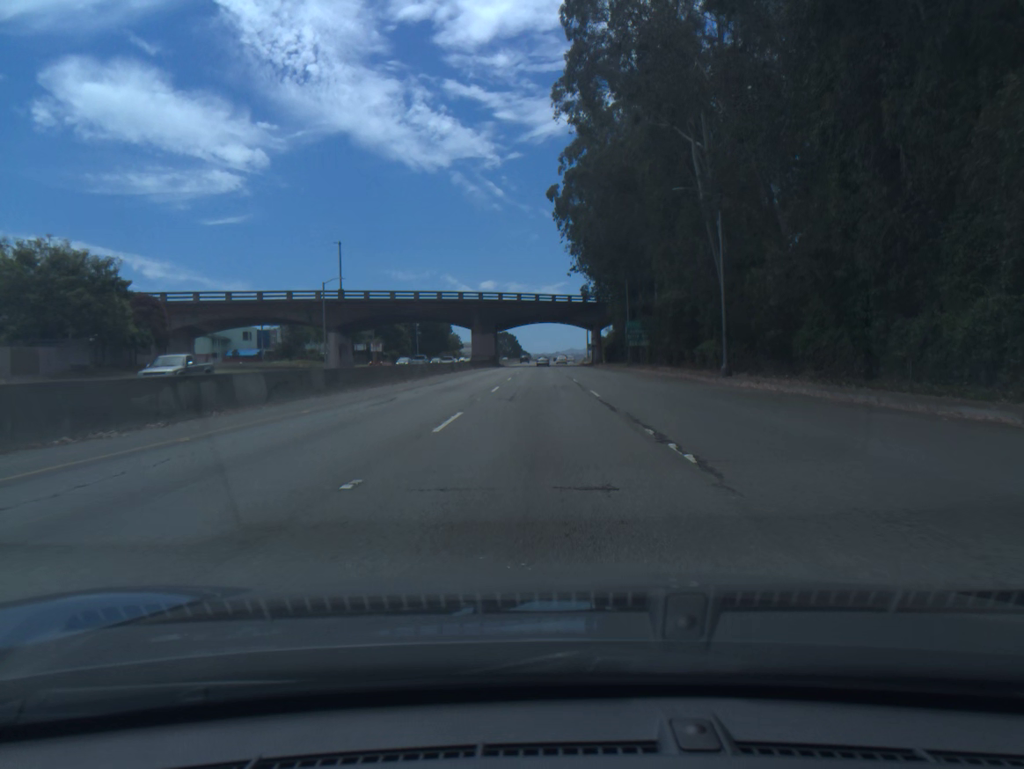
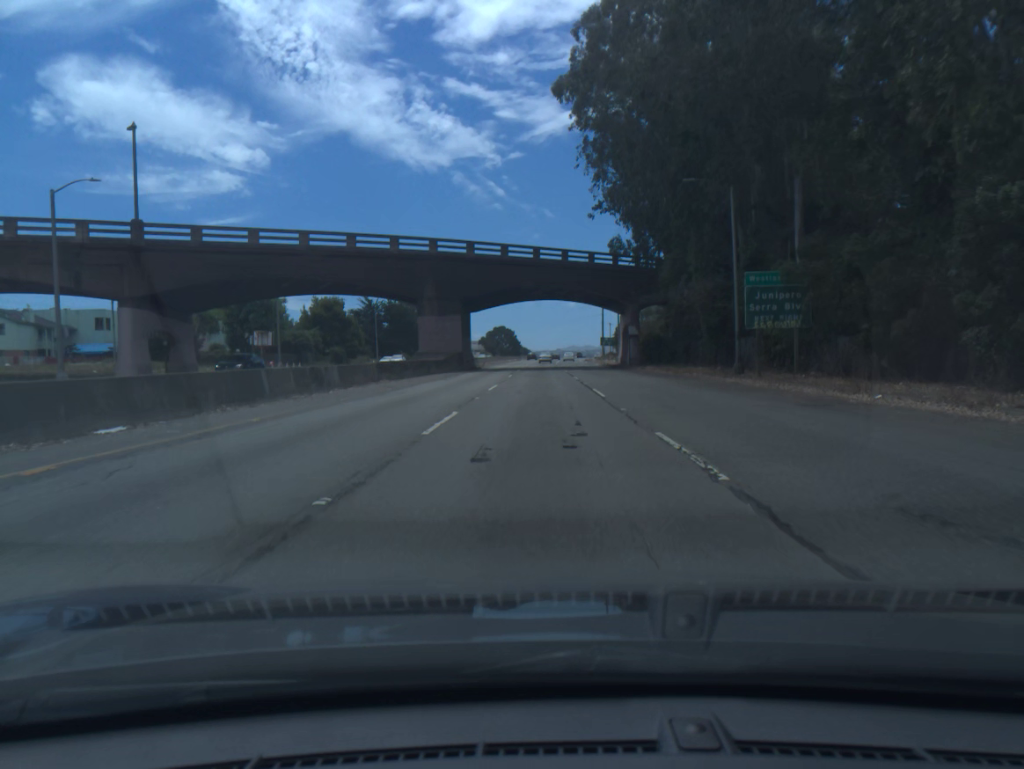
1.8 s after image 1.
(-0.2, +45.5) m; 0°
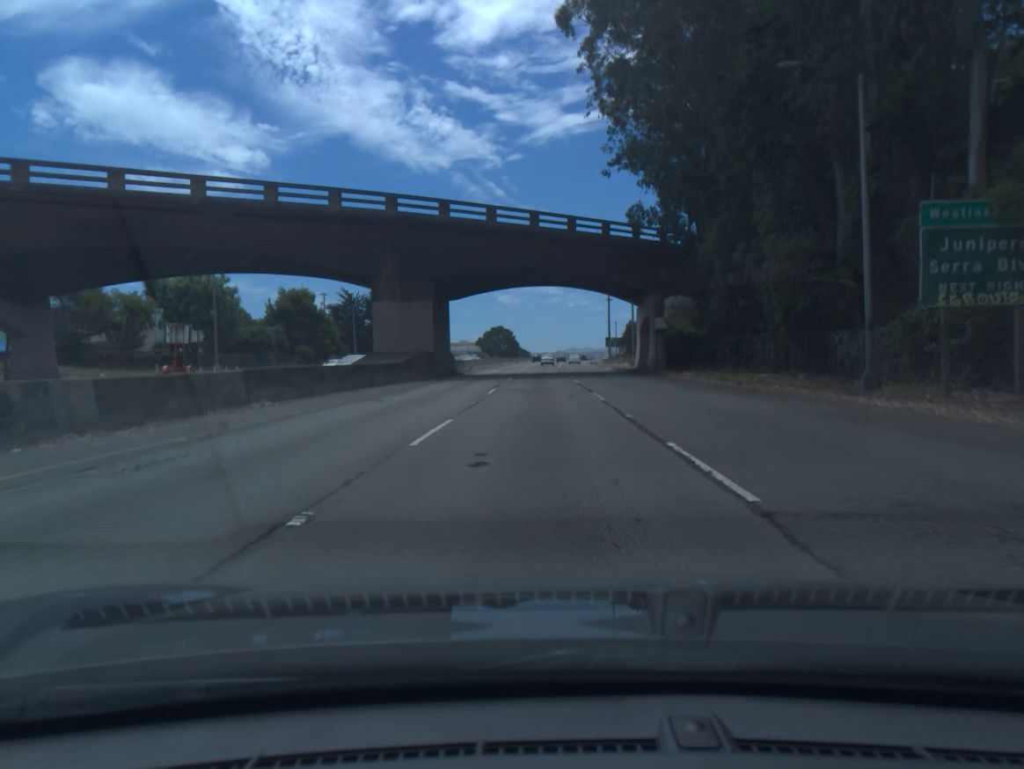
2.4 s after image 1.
(0.0, +15.5) m; 0°
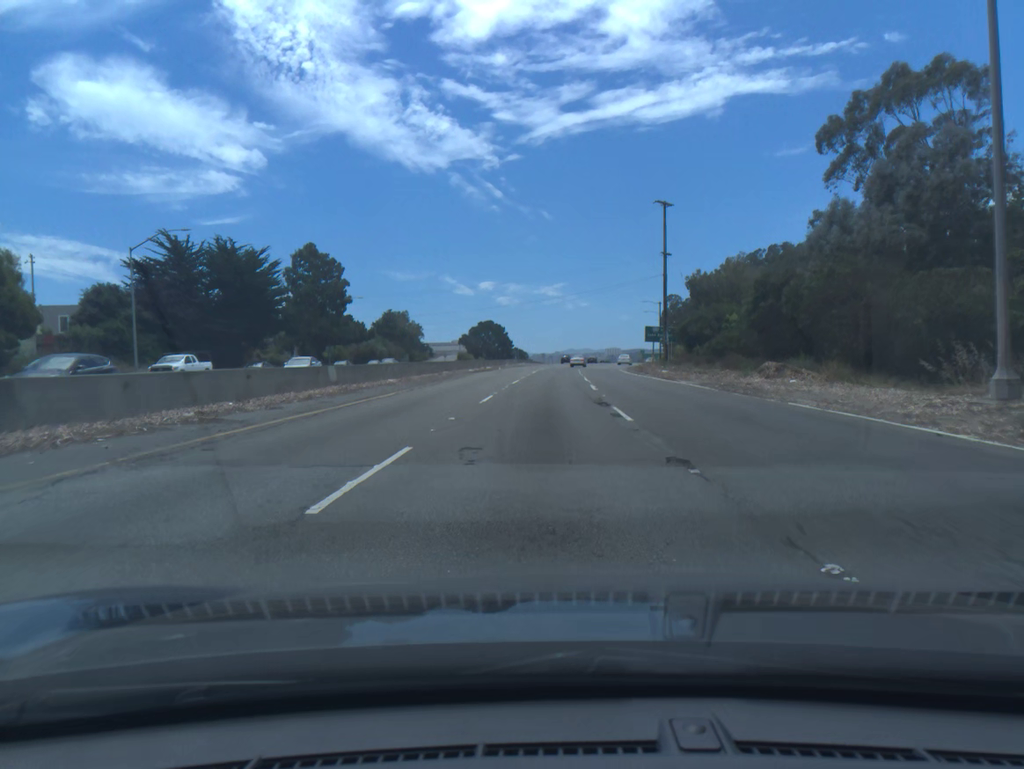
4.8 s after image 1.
(0.0, +63.8) m; 0°
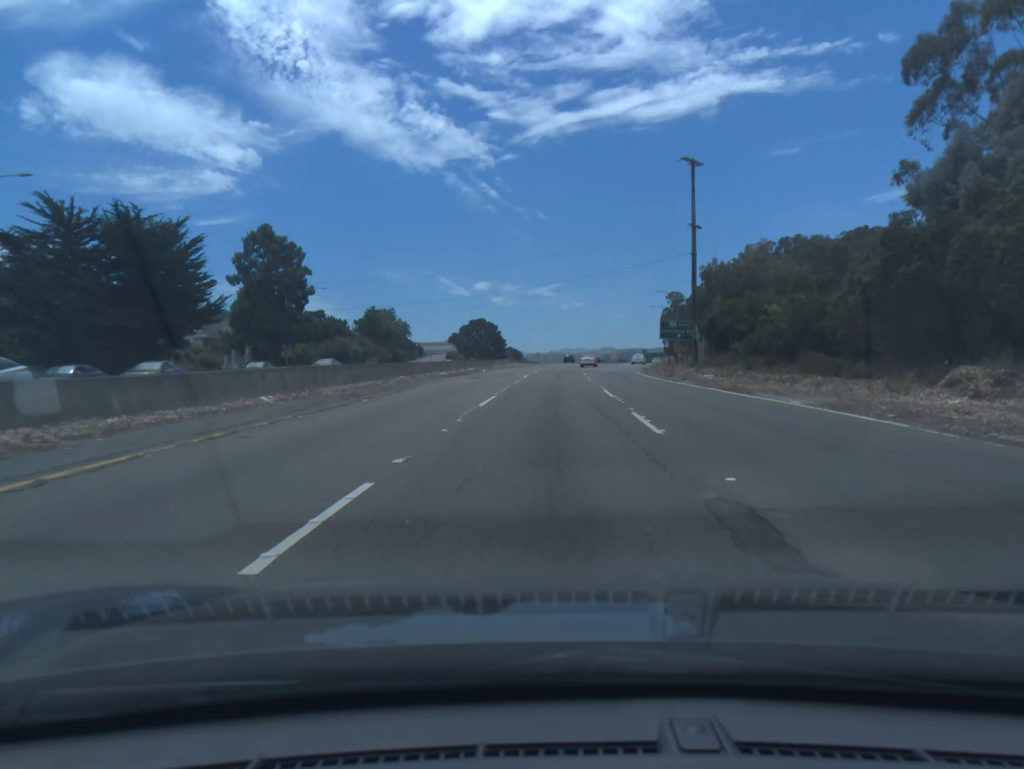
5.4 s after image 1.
(0.0, +16.3) m; 0°
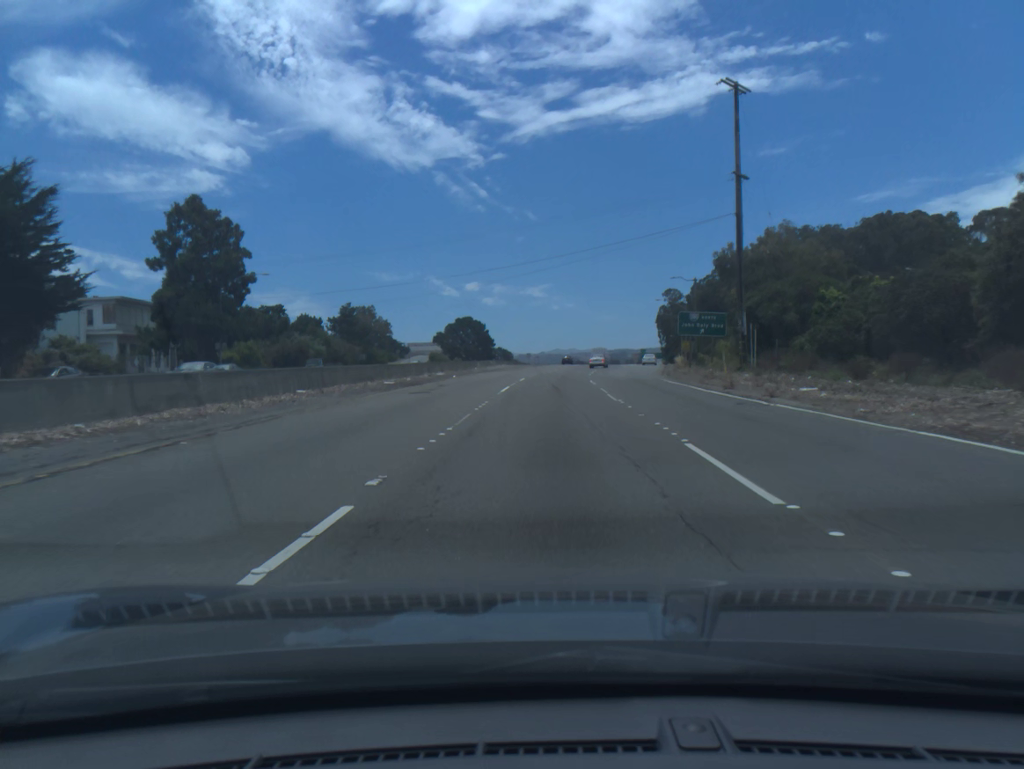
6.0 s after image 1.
(+0.1, +16.5) m; +1°
